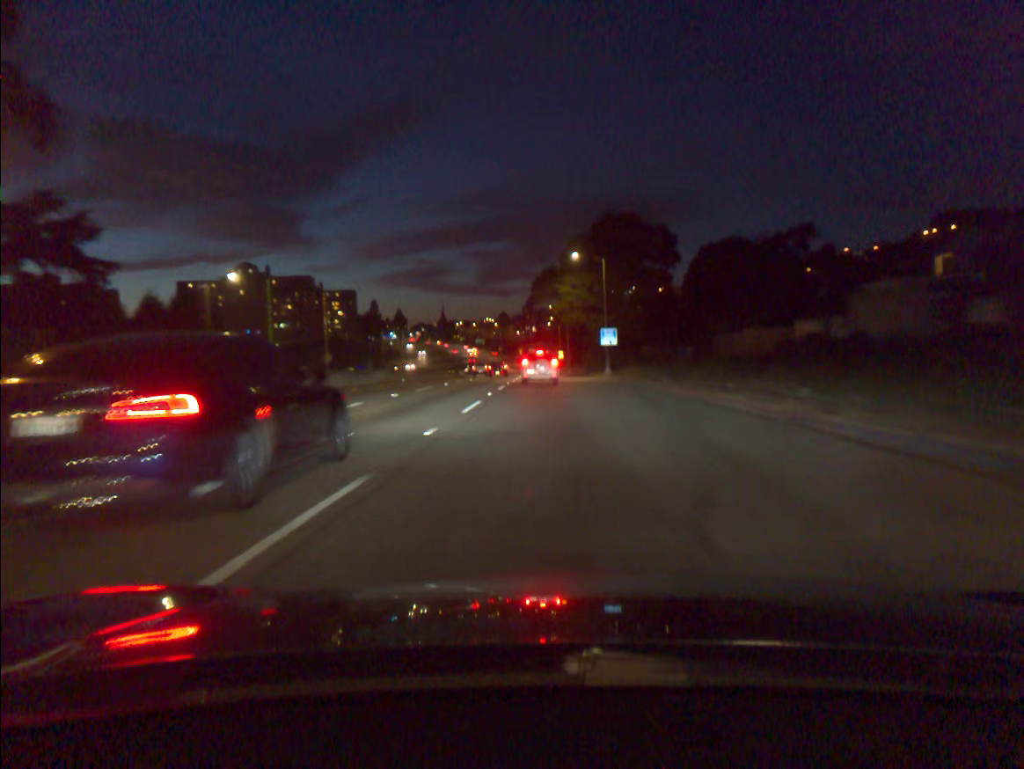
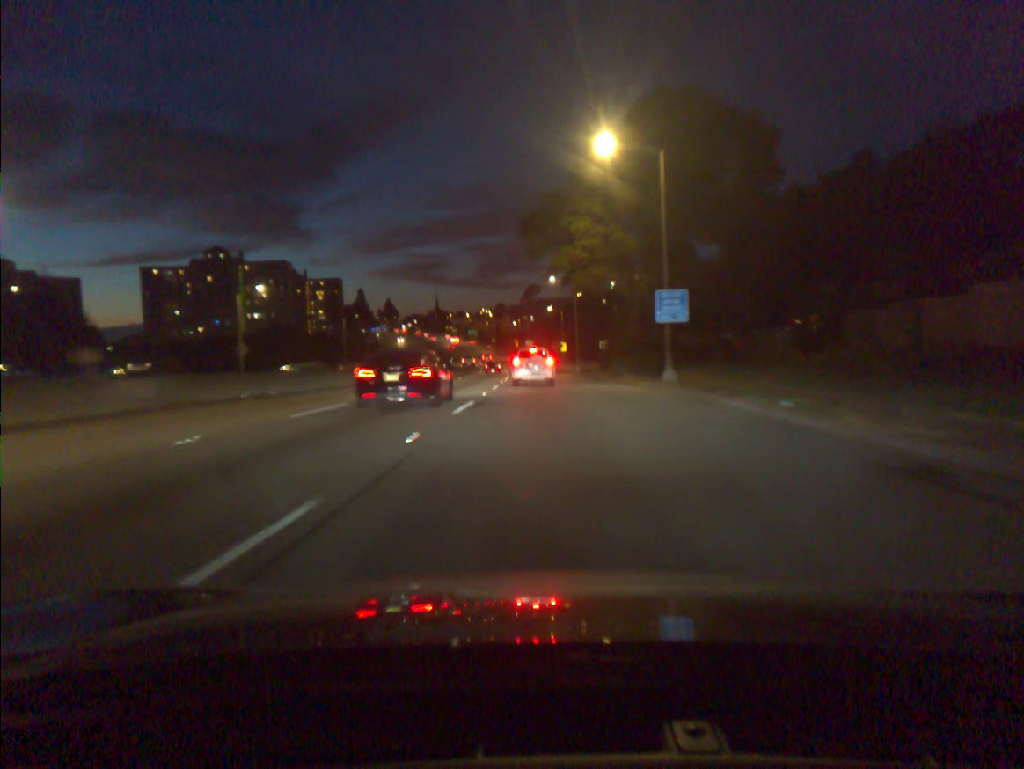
(+0.1, +30.5) m; 0°
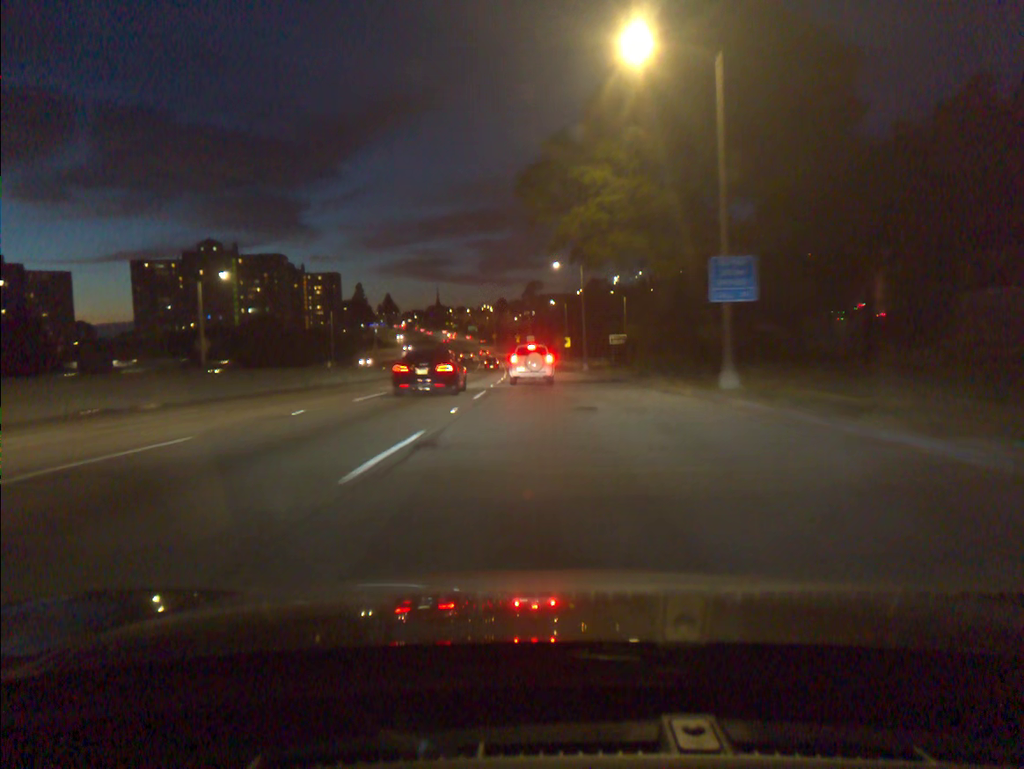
(0.0, +9.6) m; 0°
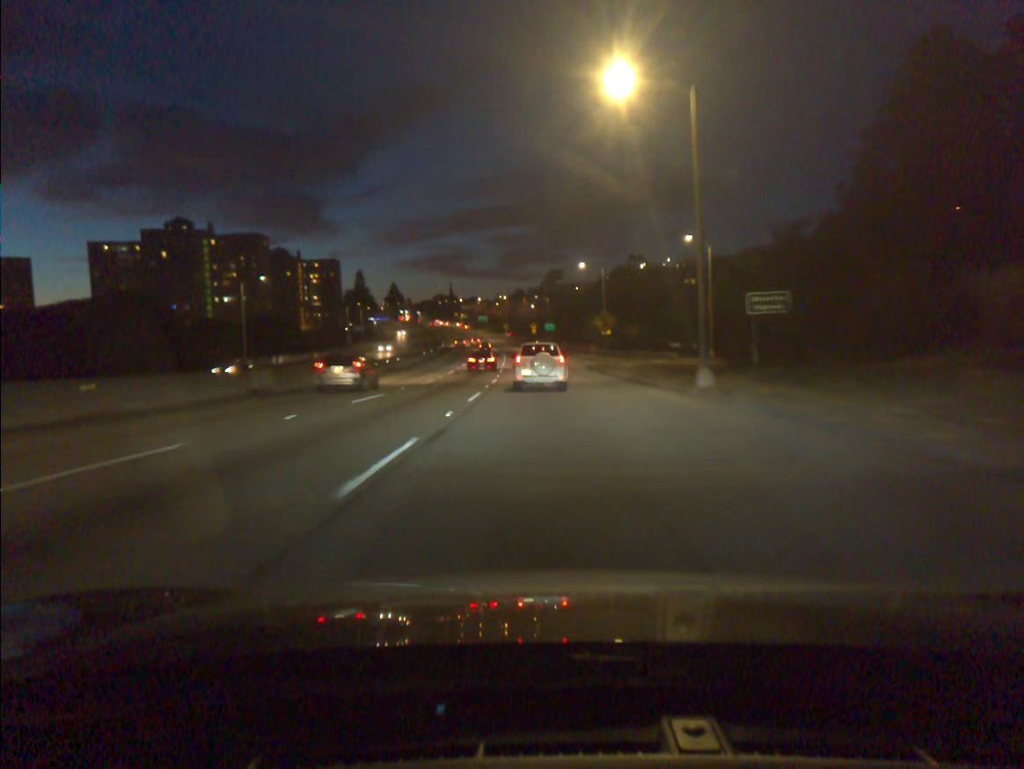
(-0.6, +44.5) m; -2°
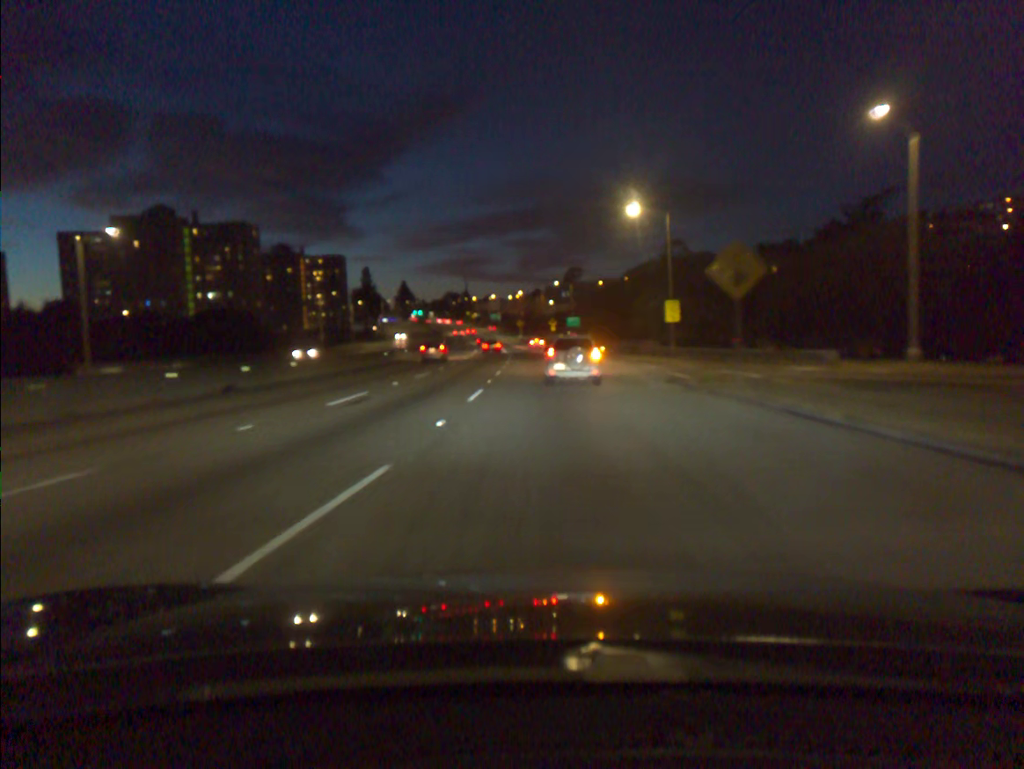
(-0.4, +32.4) m; -1°
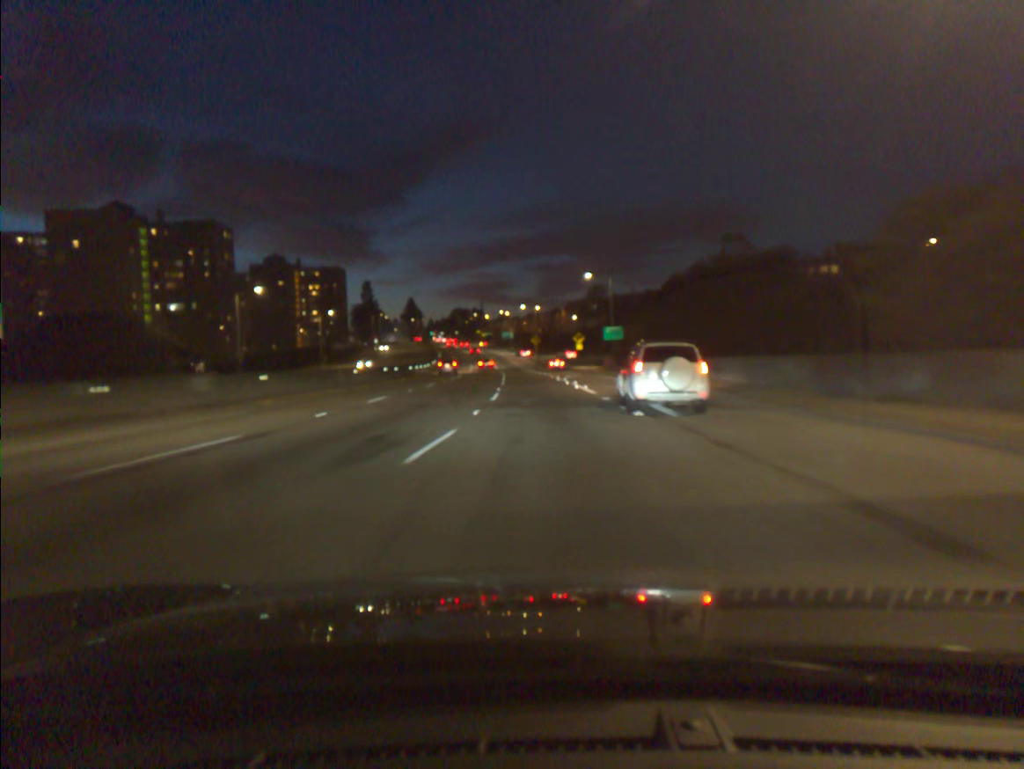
(-0.4, +39.4) m; -2°
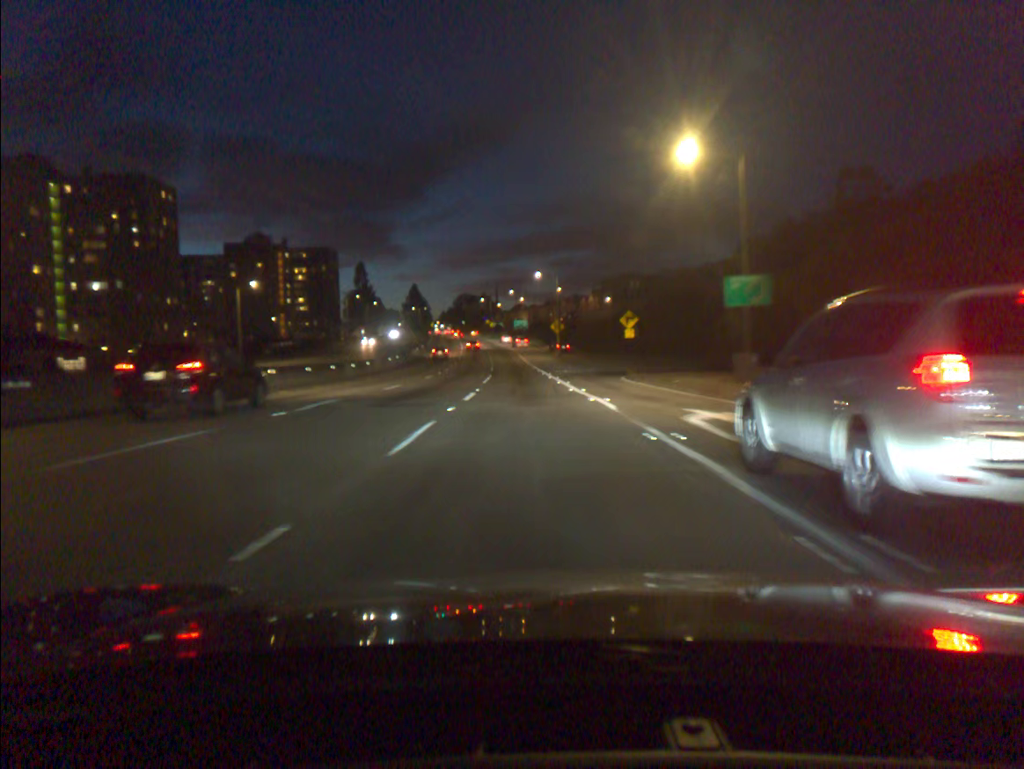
(-0.4, +44.6) m; -1°
